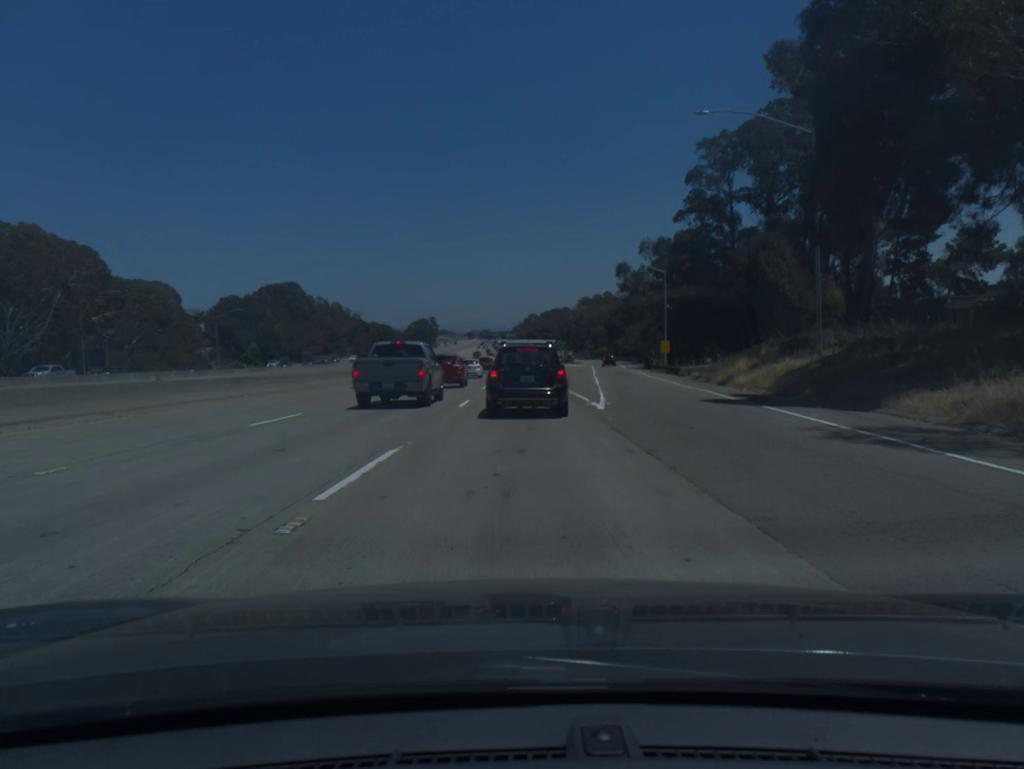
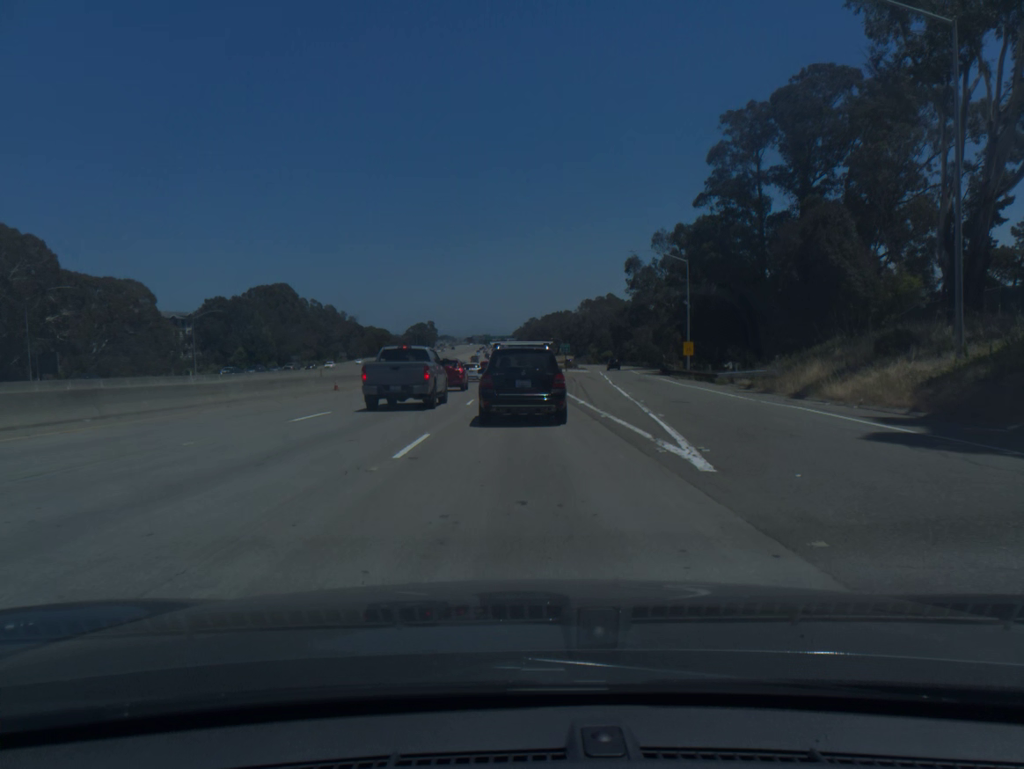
(0.0, +11.8) m; 0°
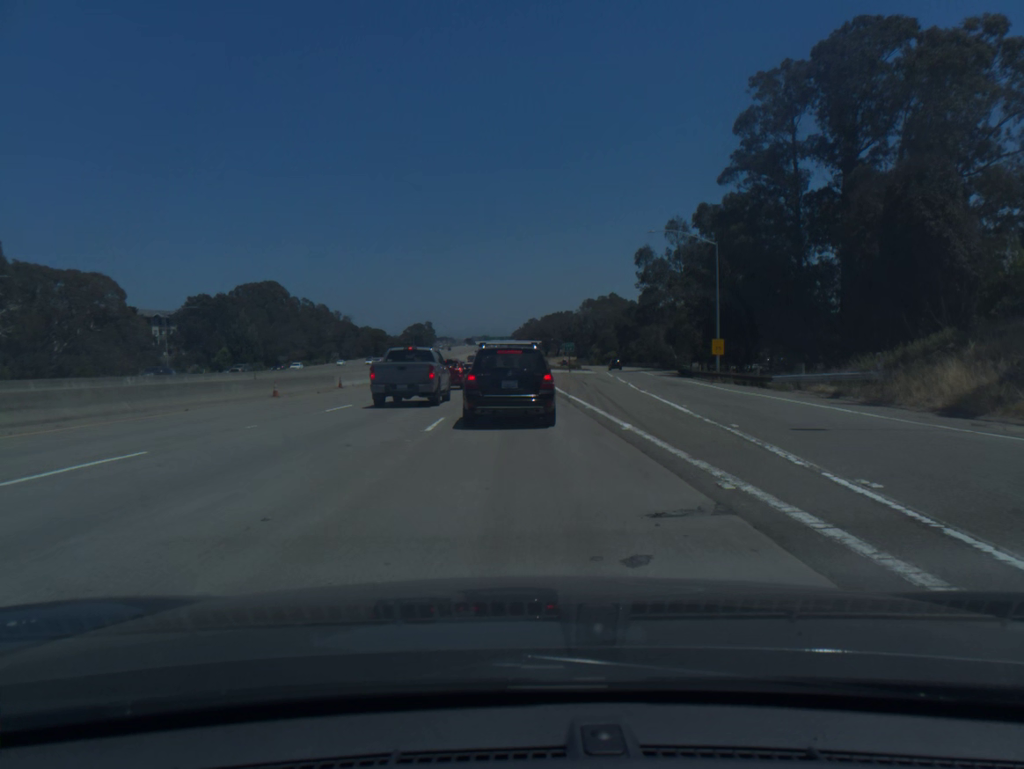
(0.0, +11.5) m; 0°
